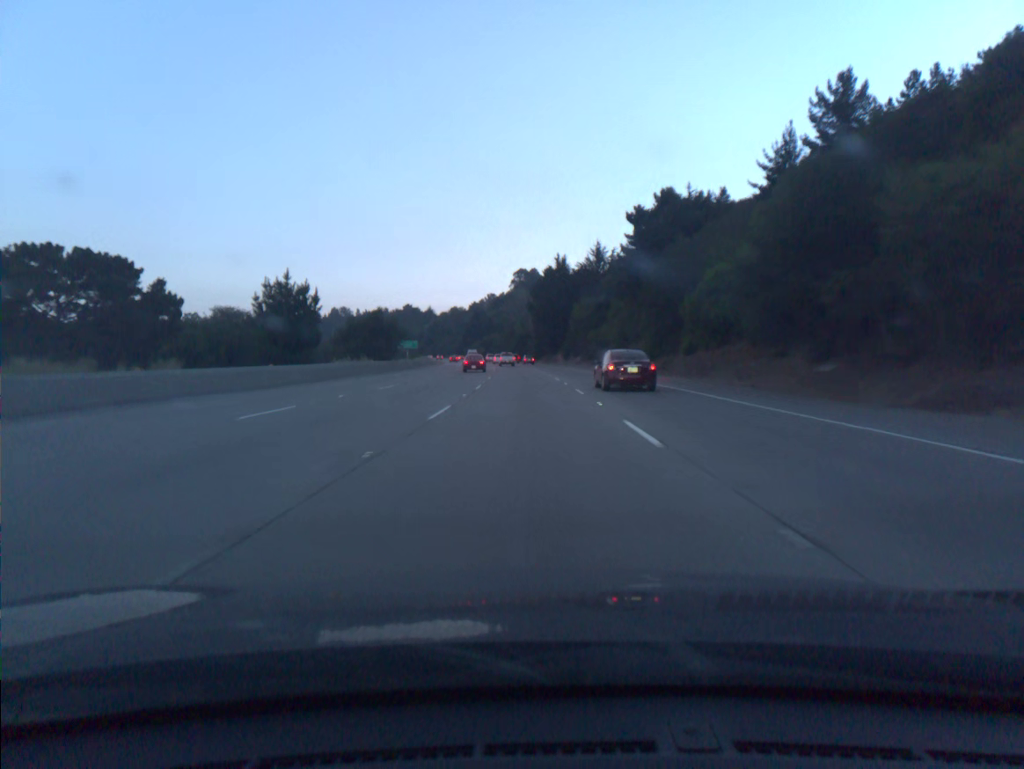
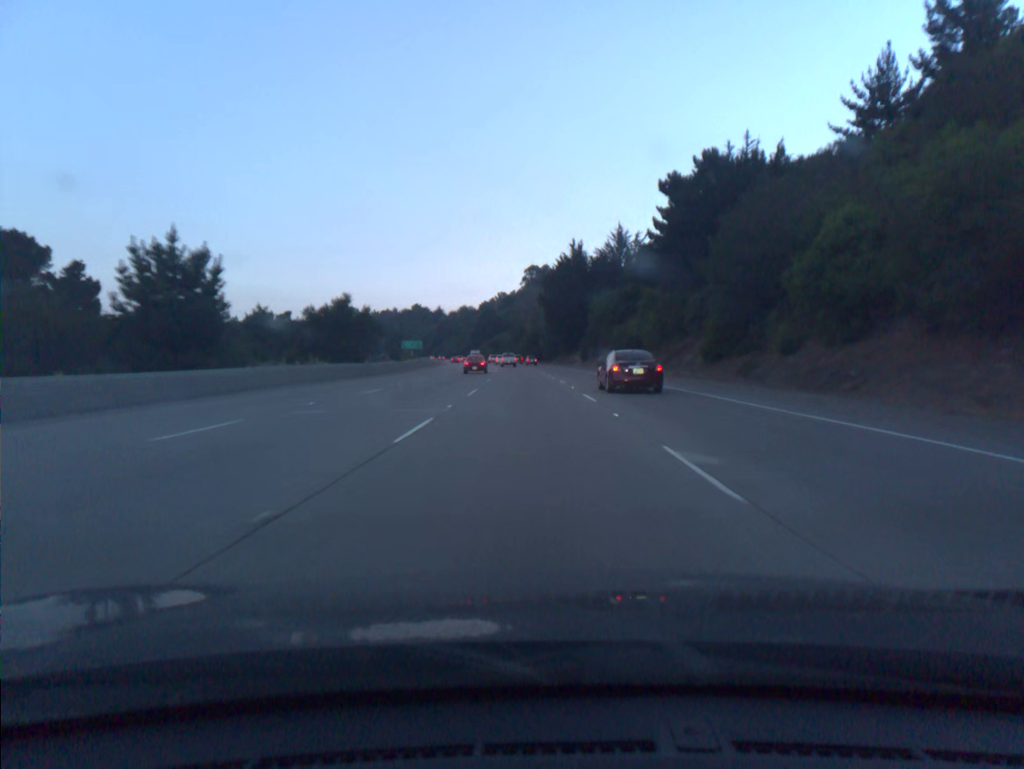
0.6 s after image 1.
(-0.1, +18.3) m; -1°
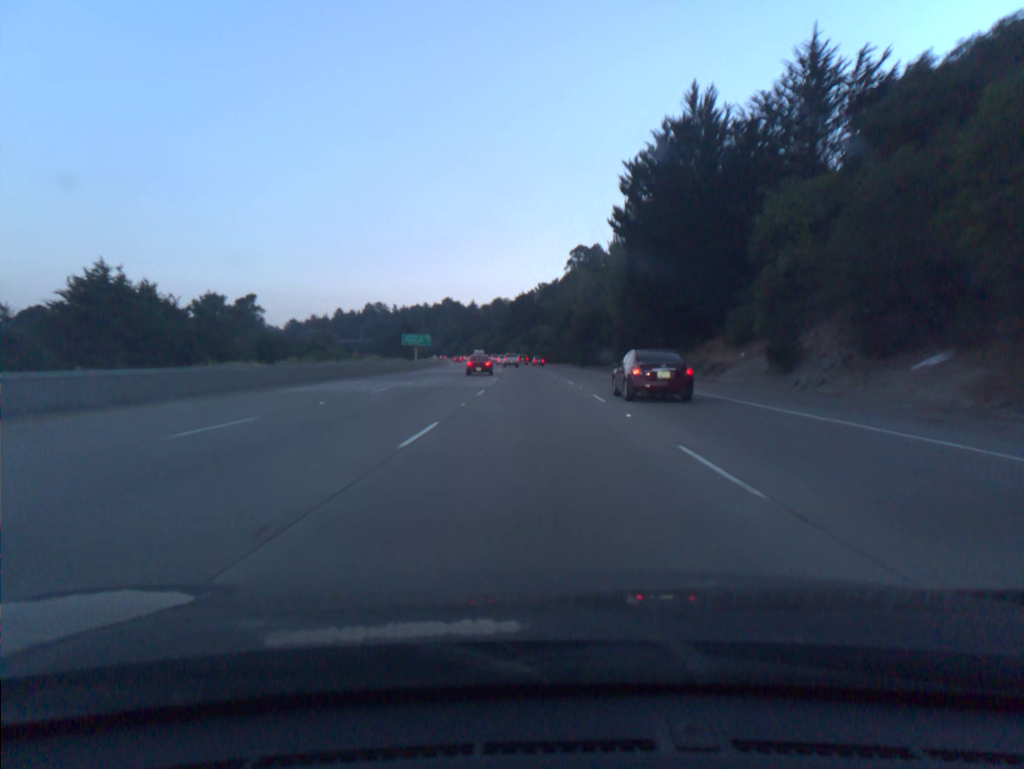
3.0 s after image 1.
(-2.2, +73.2) m; -3°
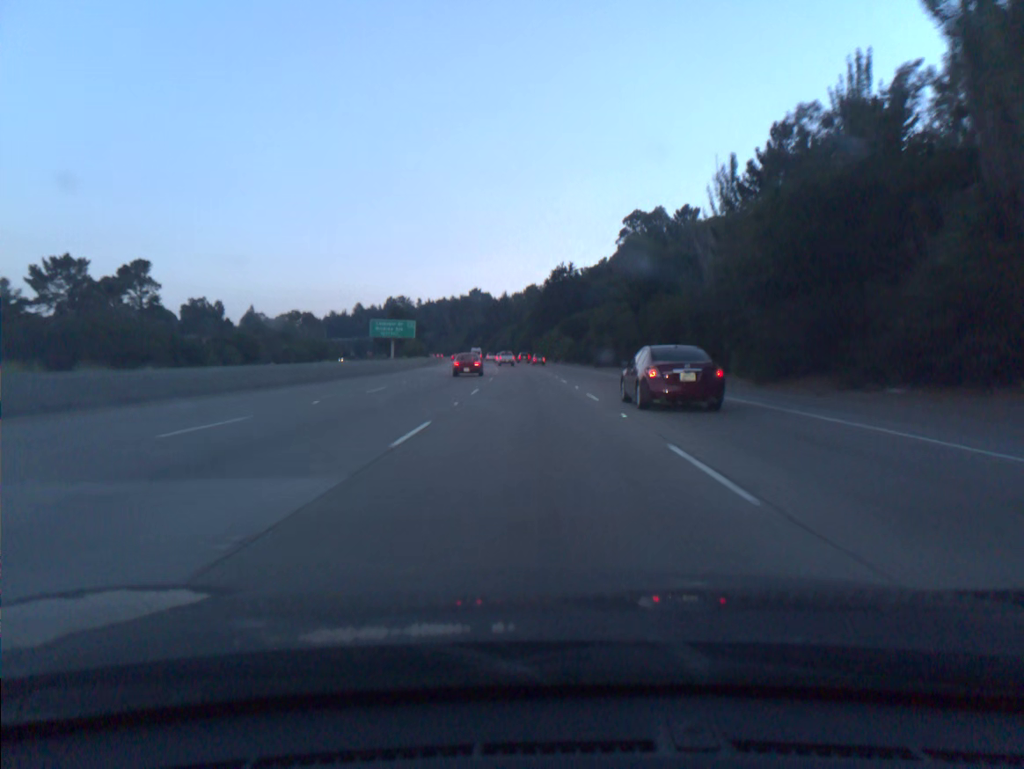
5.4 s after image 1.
(-1.7, +73.2) m; -3°
